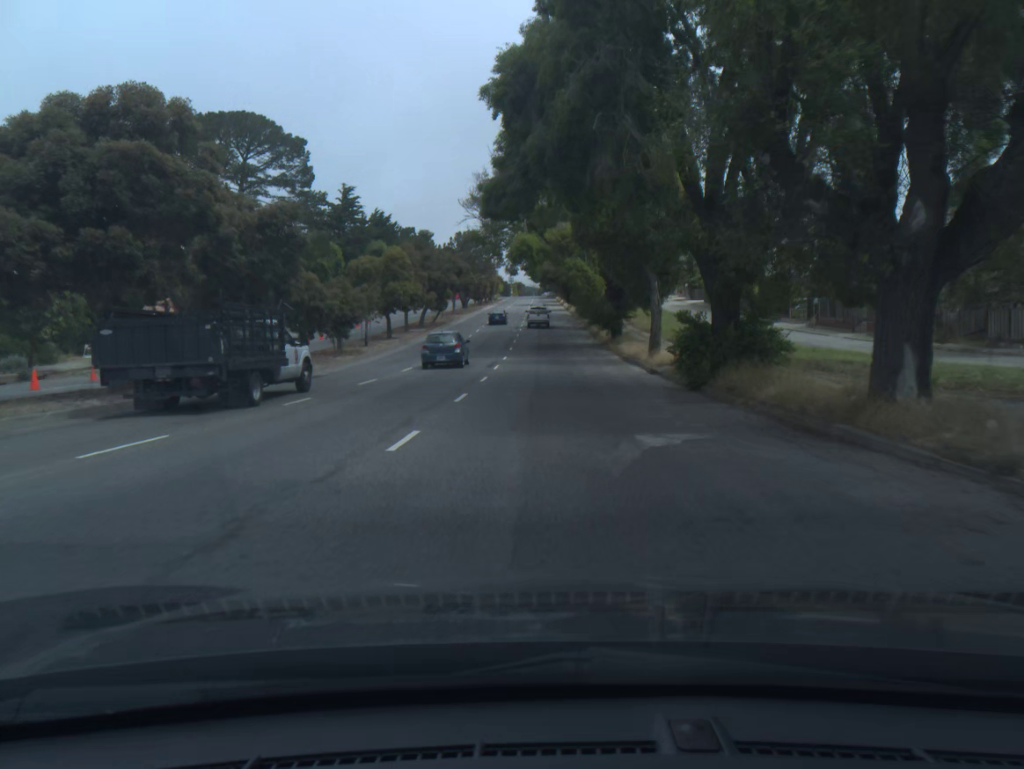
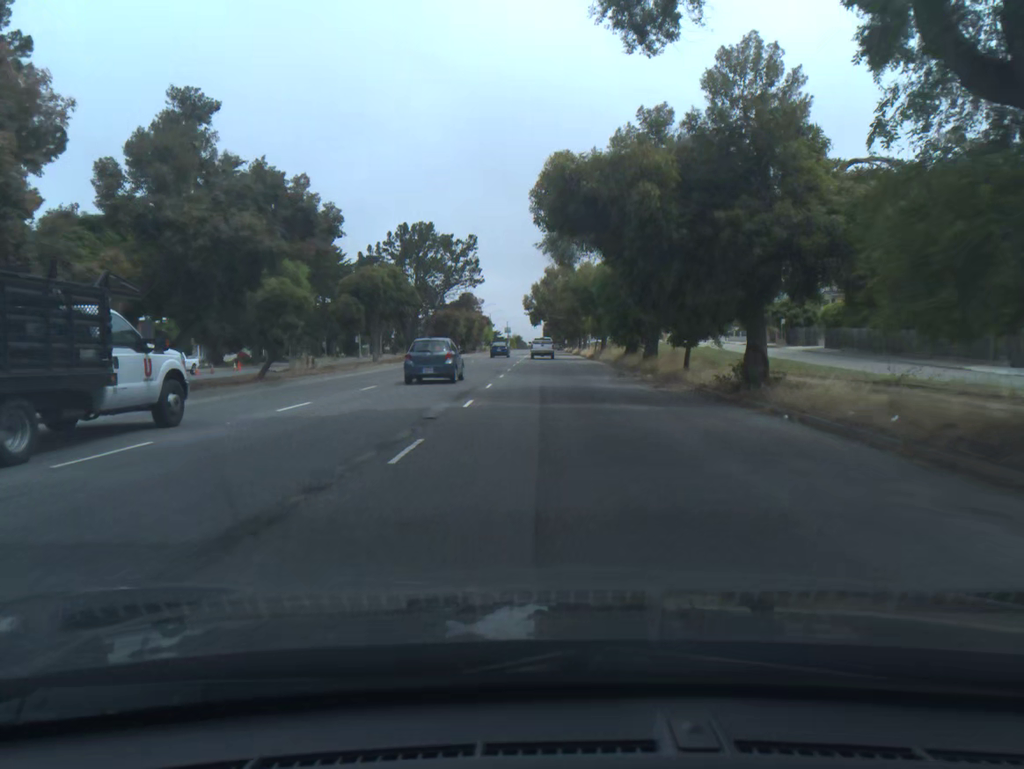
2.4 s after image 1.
(-0.1, +51.4) m; 0°
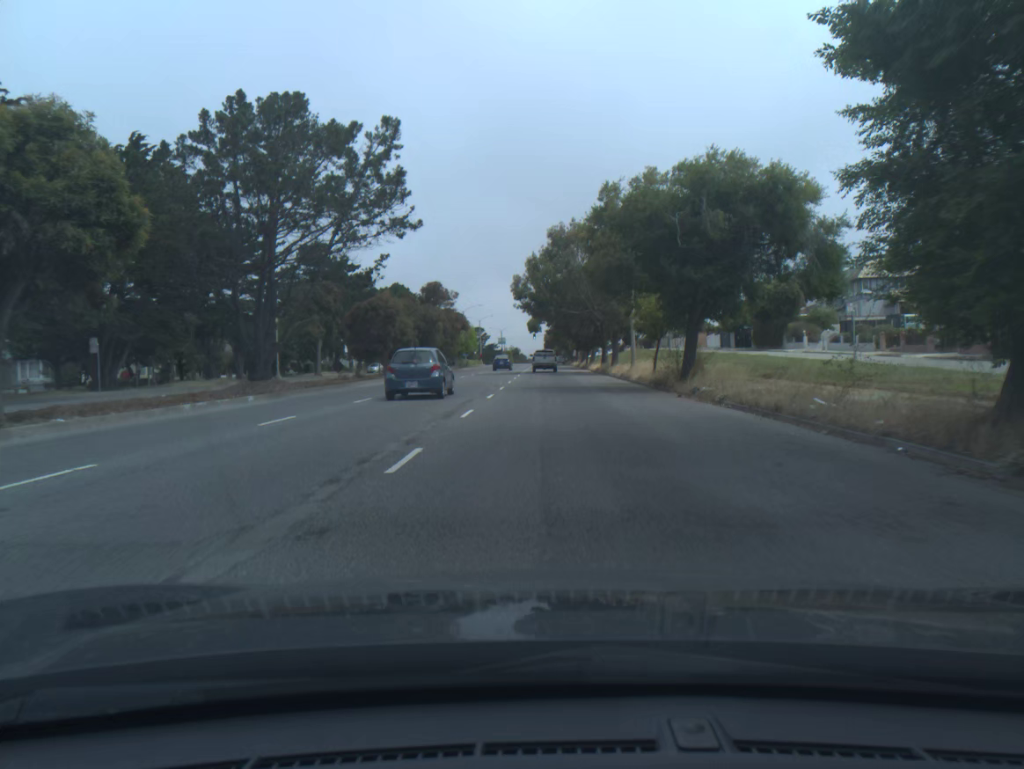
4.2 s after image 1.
(0.0, +37.2) m; 0°
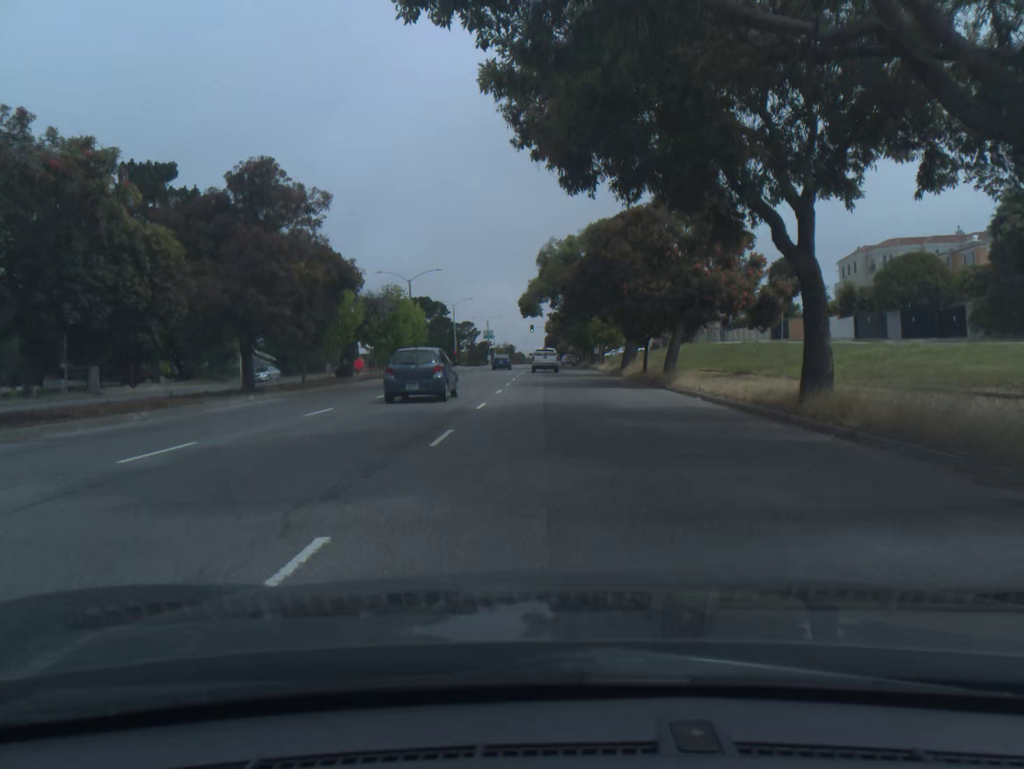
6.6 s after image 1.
(0.0, +47.9) m; 0°
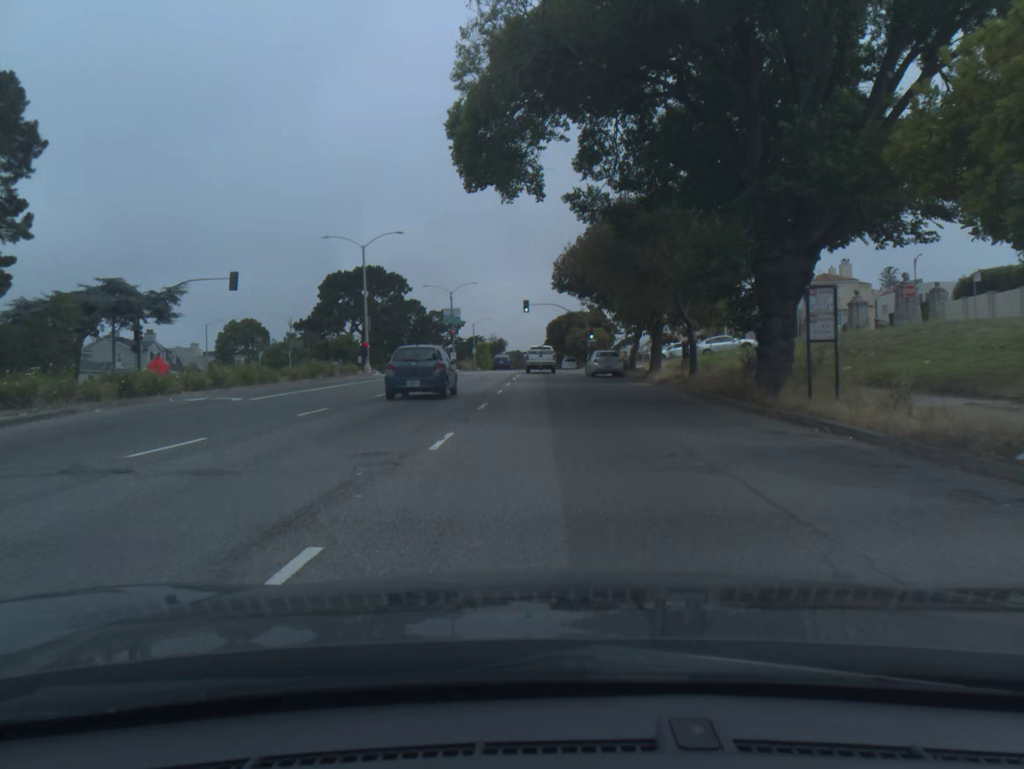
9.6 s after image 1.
(0.0, +58.0) m; 0°
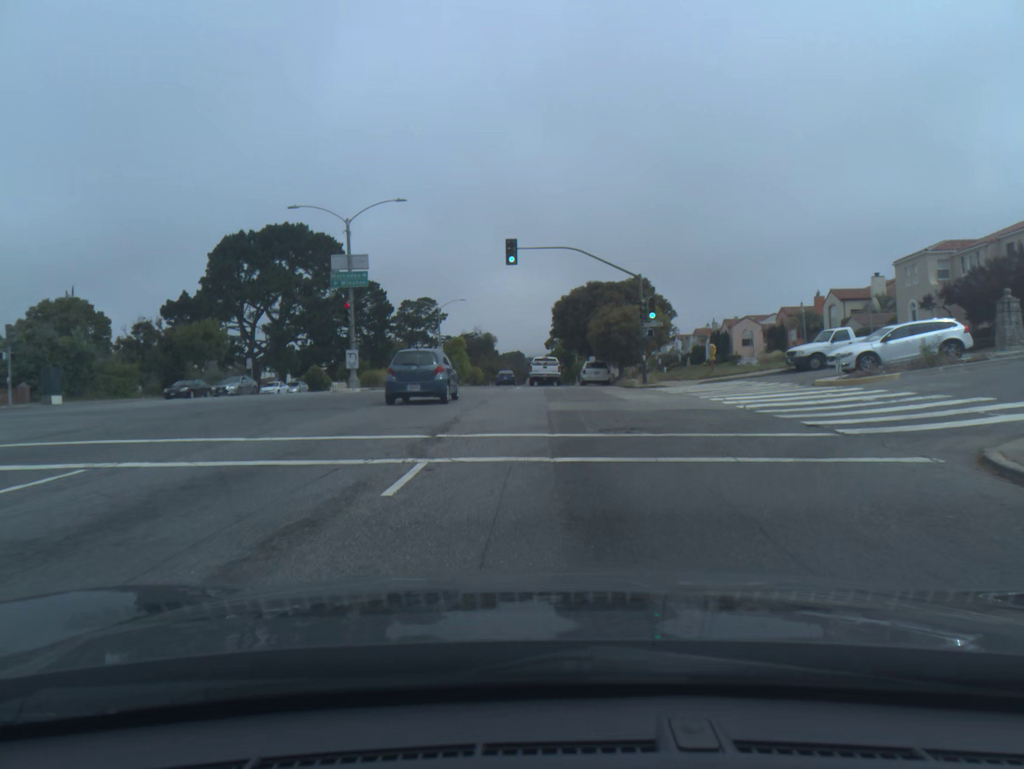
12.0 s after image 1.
(0.0, +45.2) m; 0°
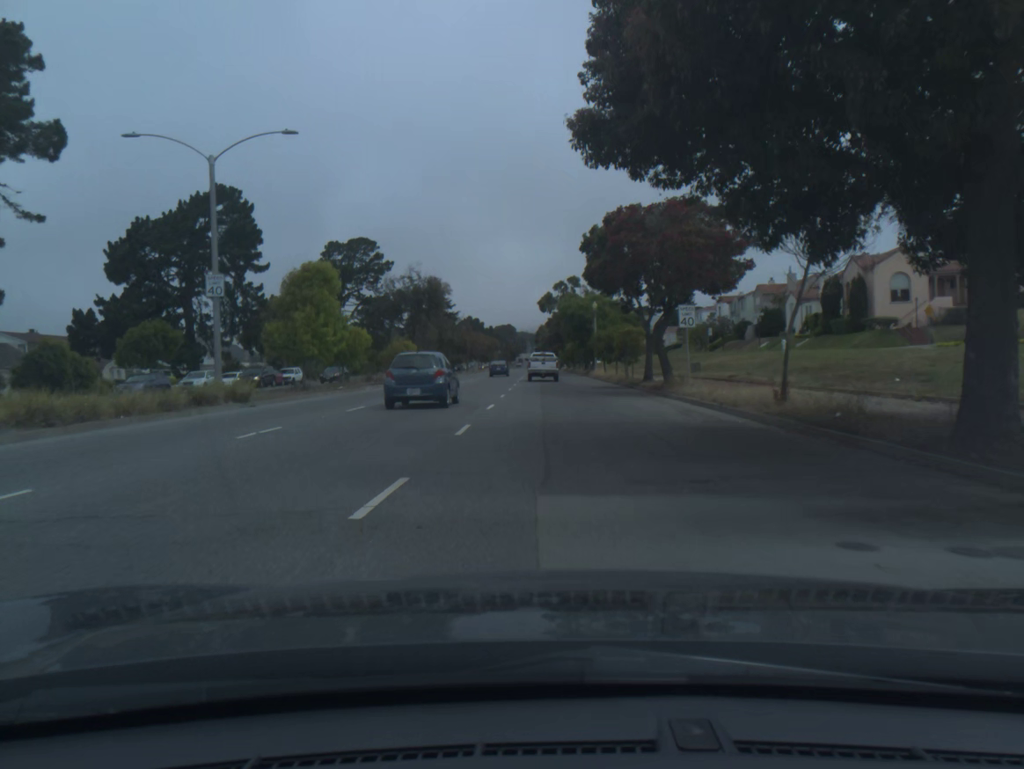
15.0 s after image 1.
(+0.2, +55.5) m; 0°
